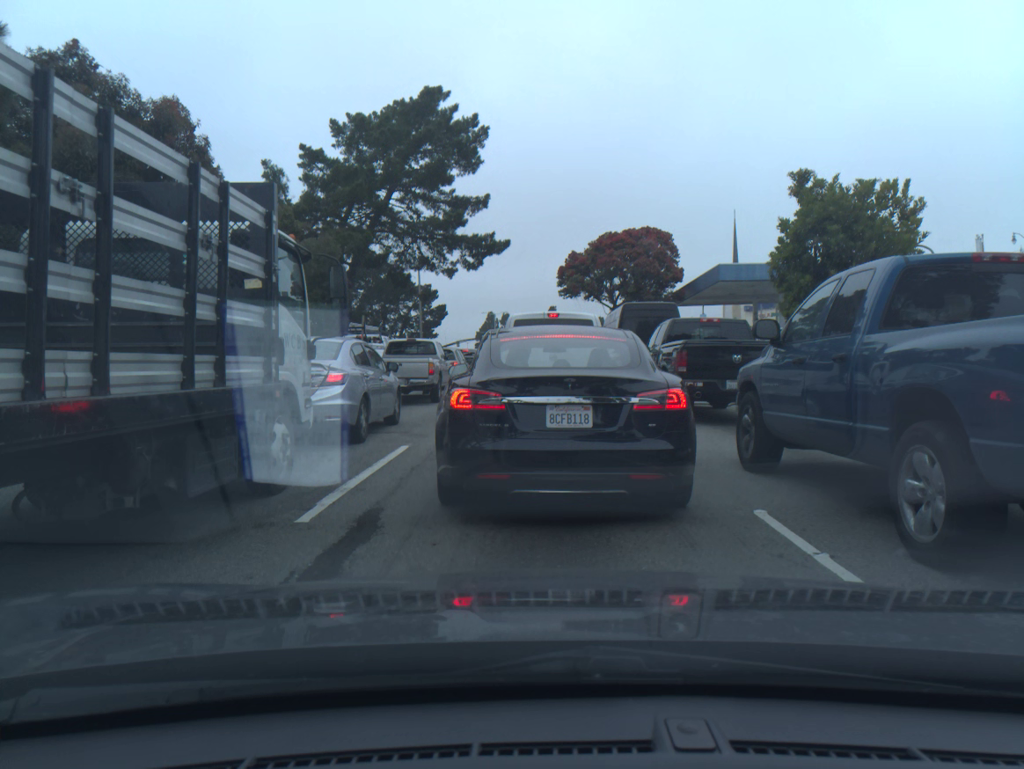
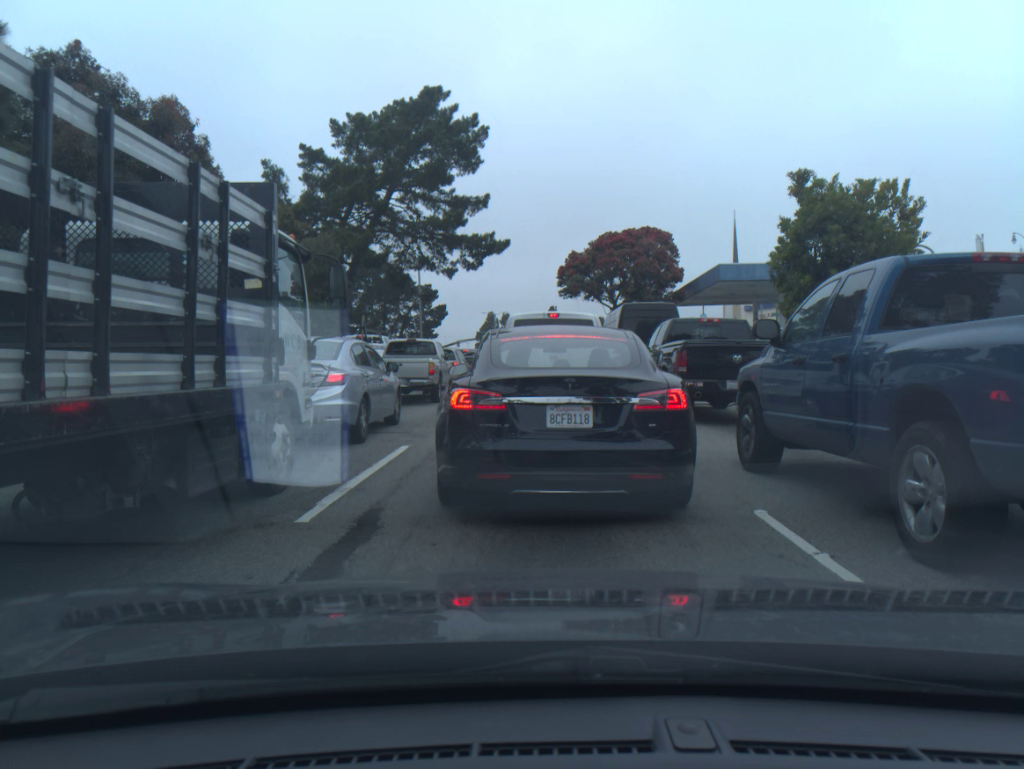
(0.0, 0.0) m; 0°
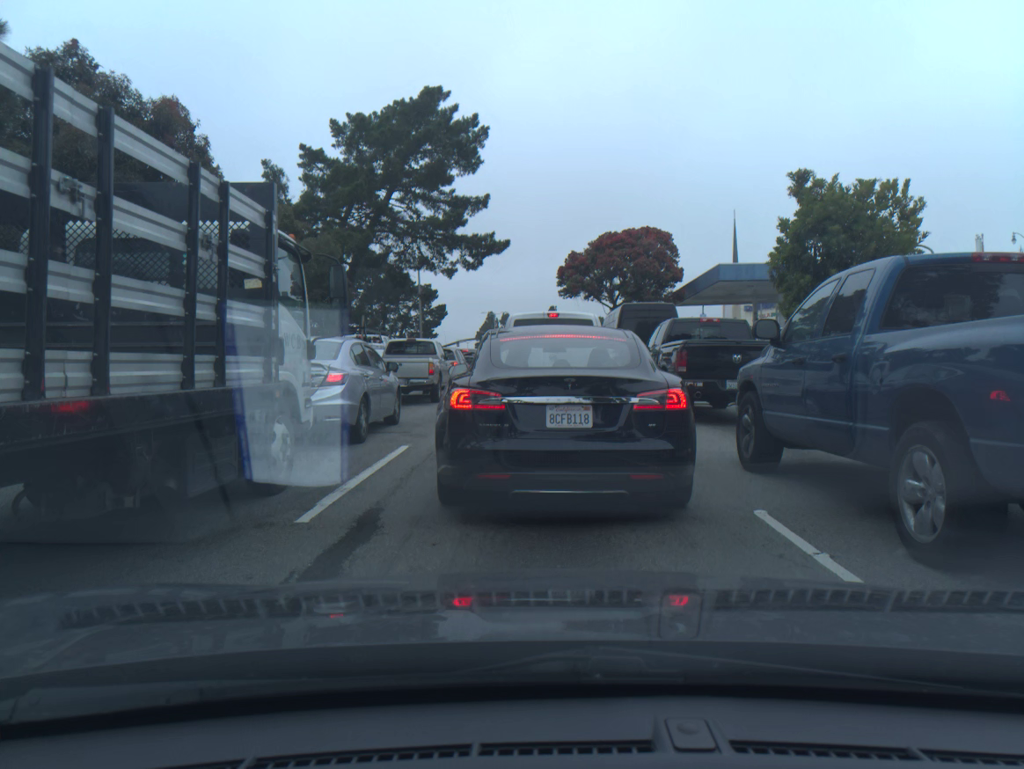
(0.0, 0.0) m; 0°
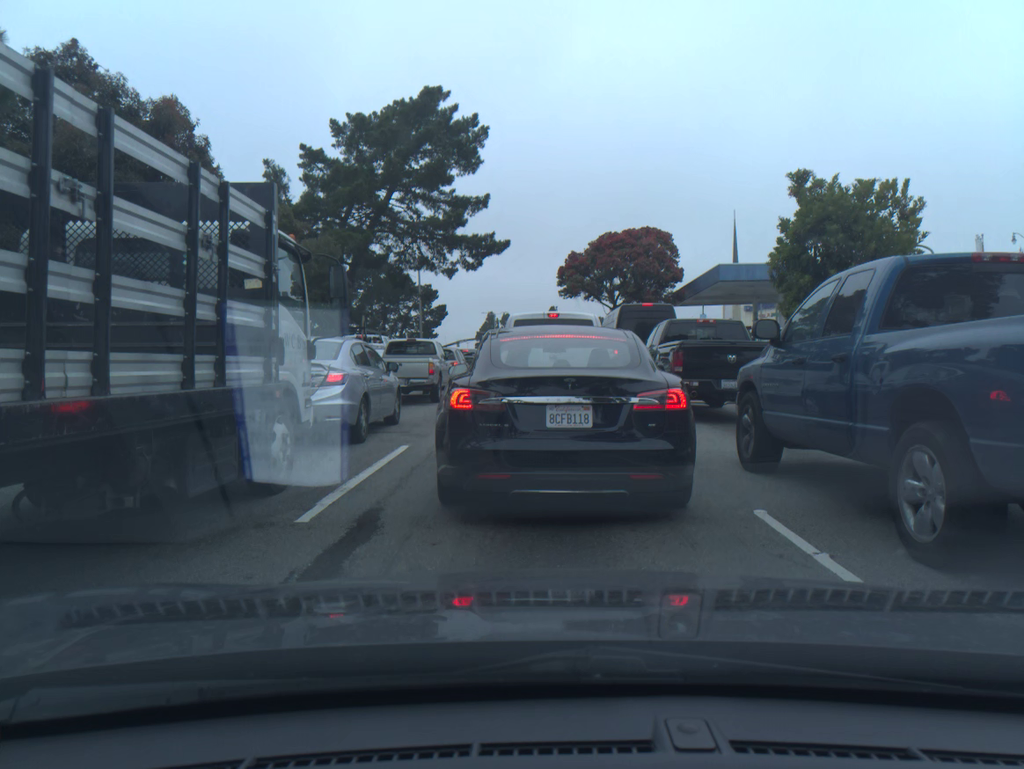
(0.0, 0.0) m; 0°
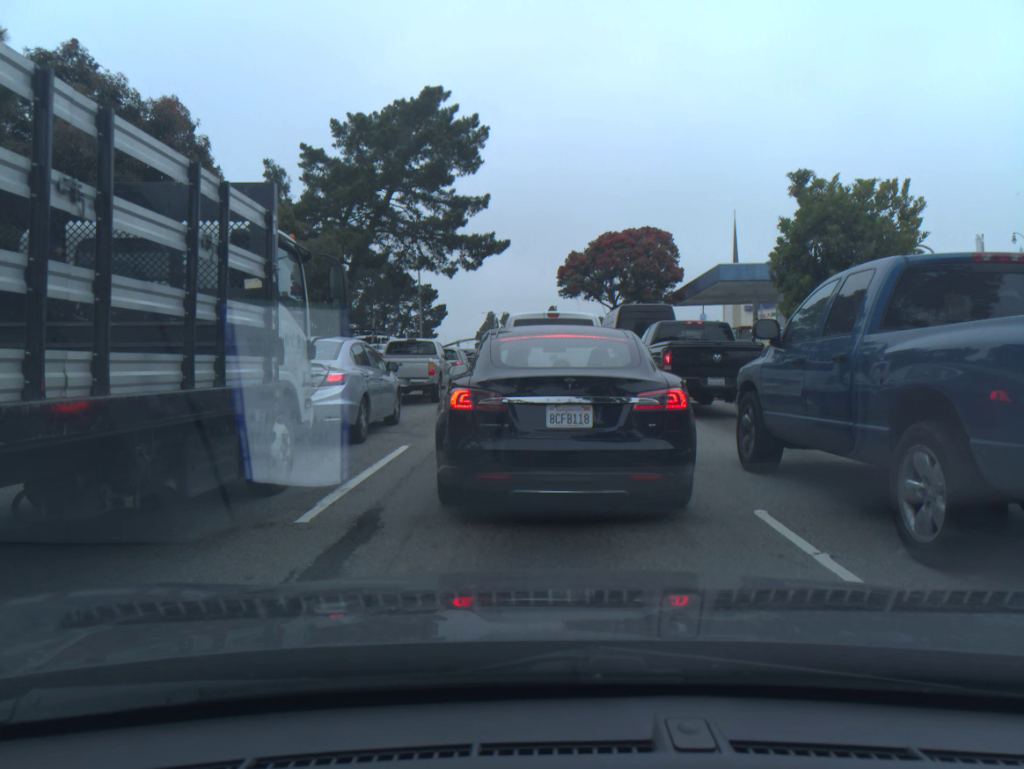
(0.0, 0.0) m; 0°
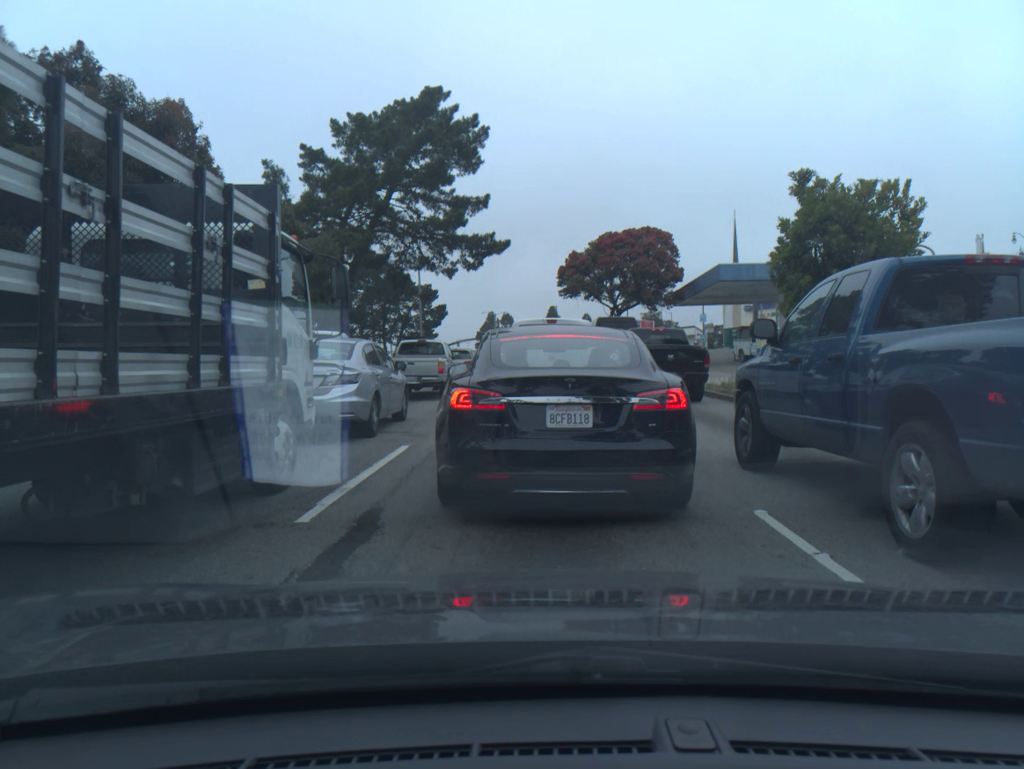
(0.0, 0.0) m; 0°
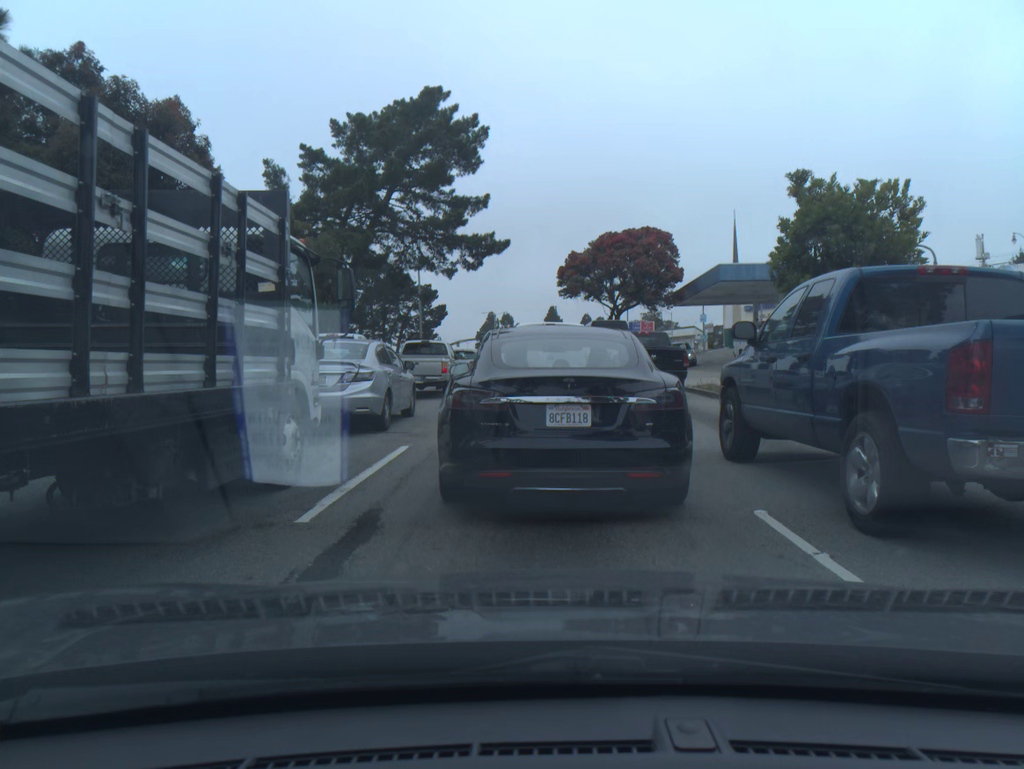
(0.0, 0.0) m; 0°
